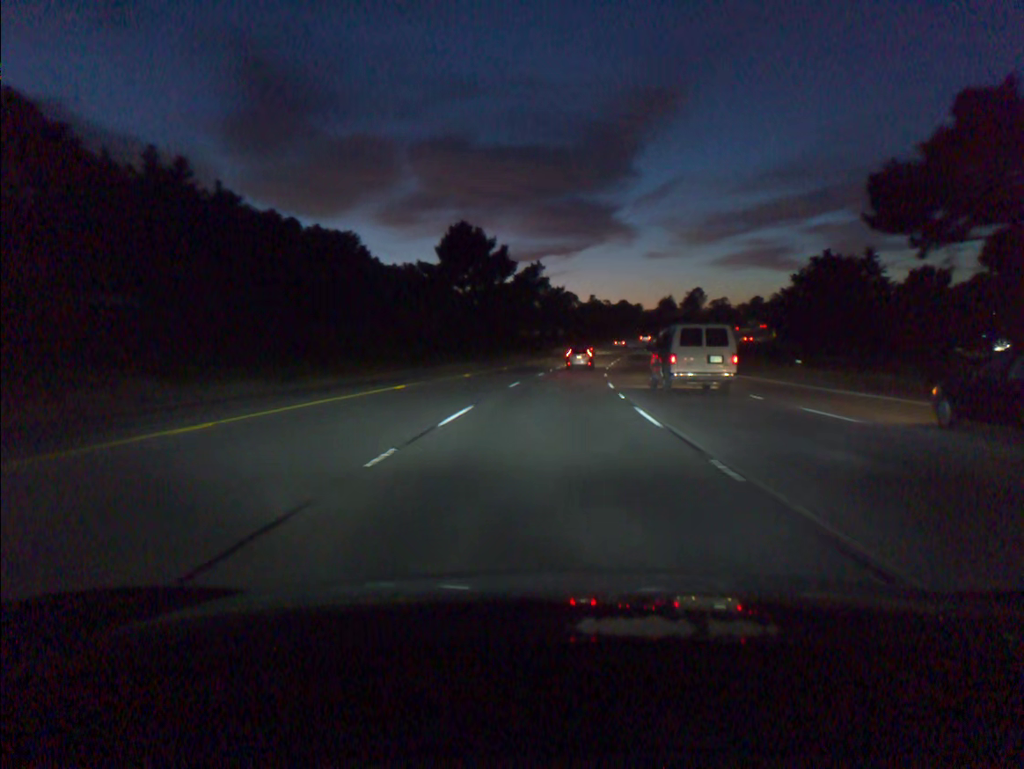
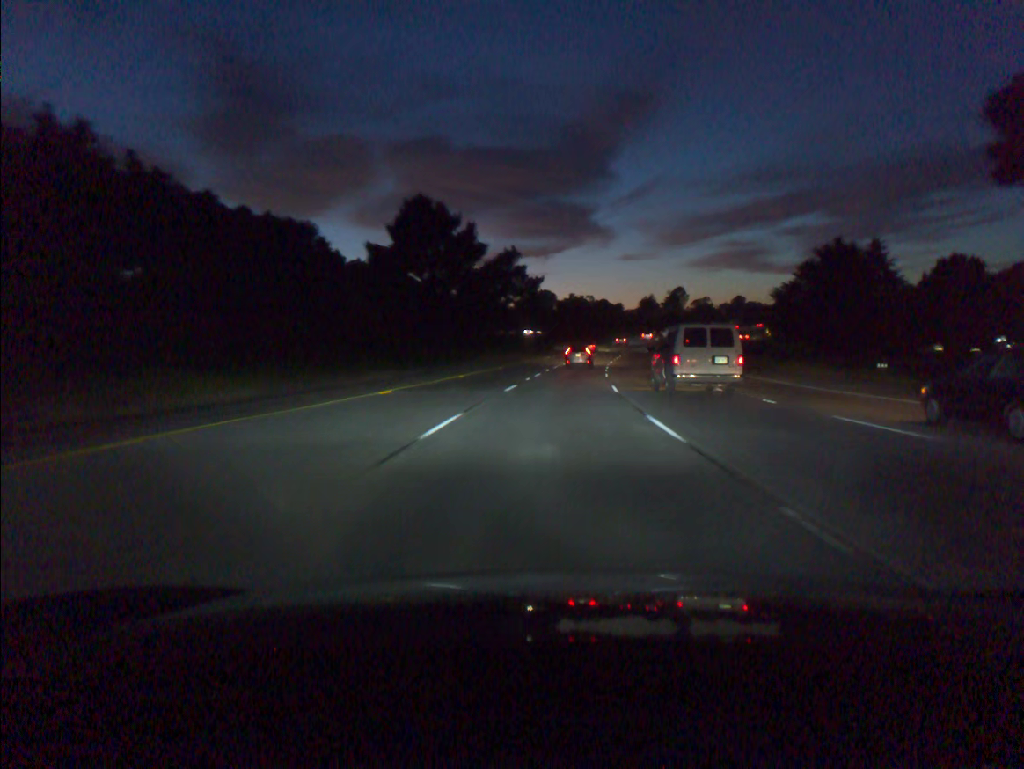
(+0.2, +16.7) m; +2°
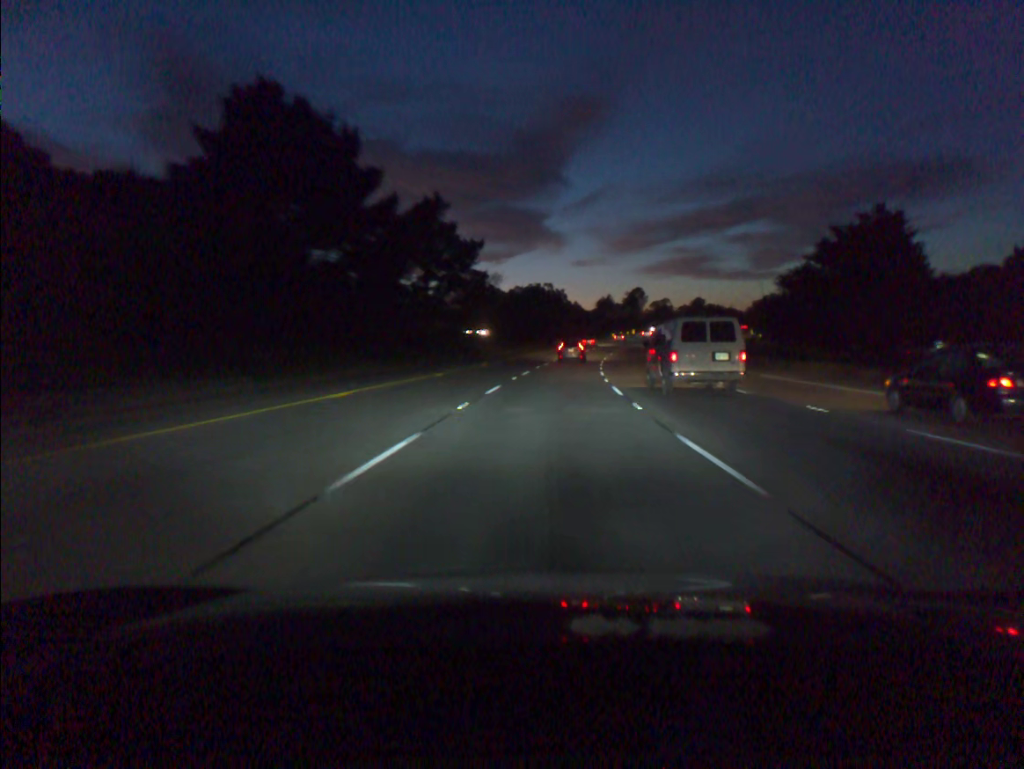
(+1.0, +33.4) m; +3°
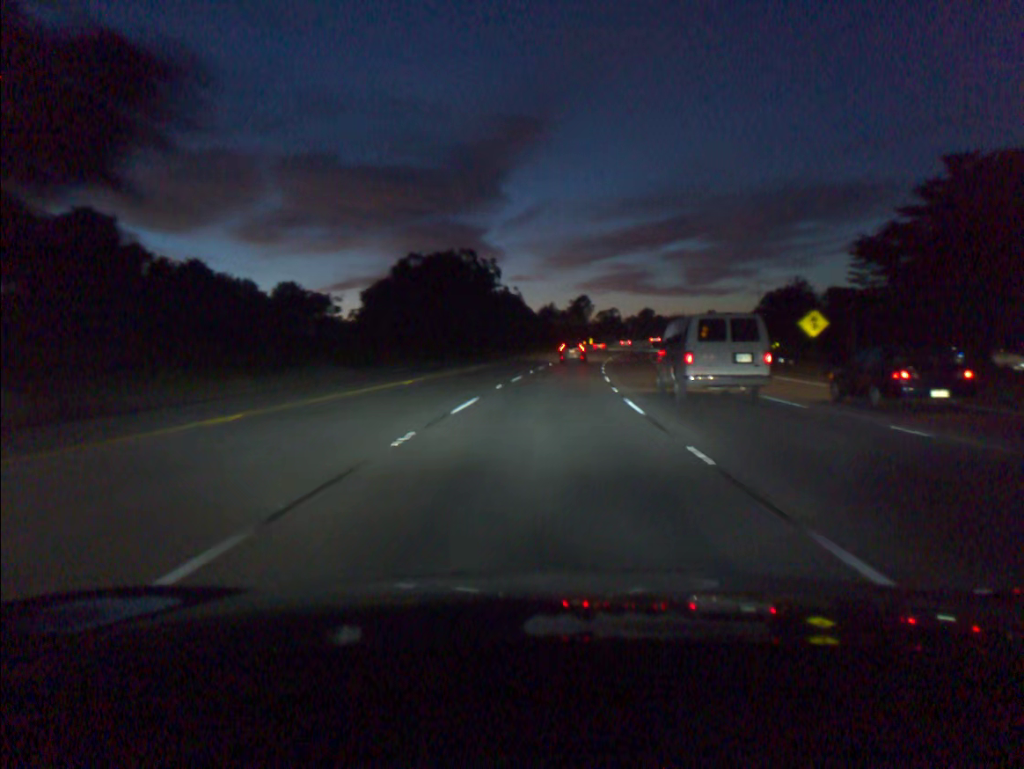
(+2.0, +49.7) m; +5°
